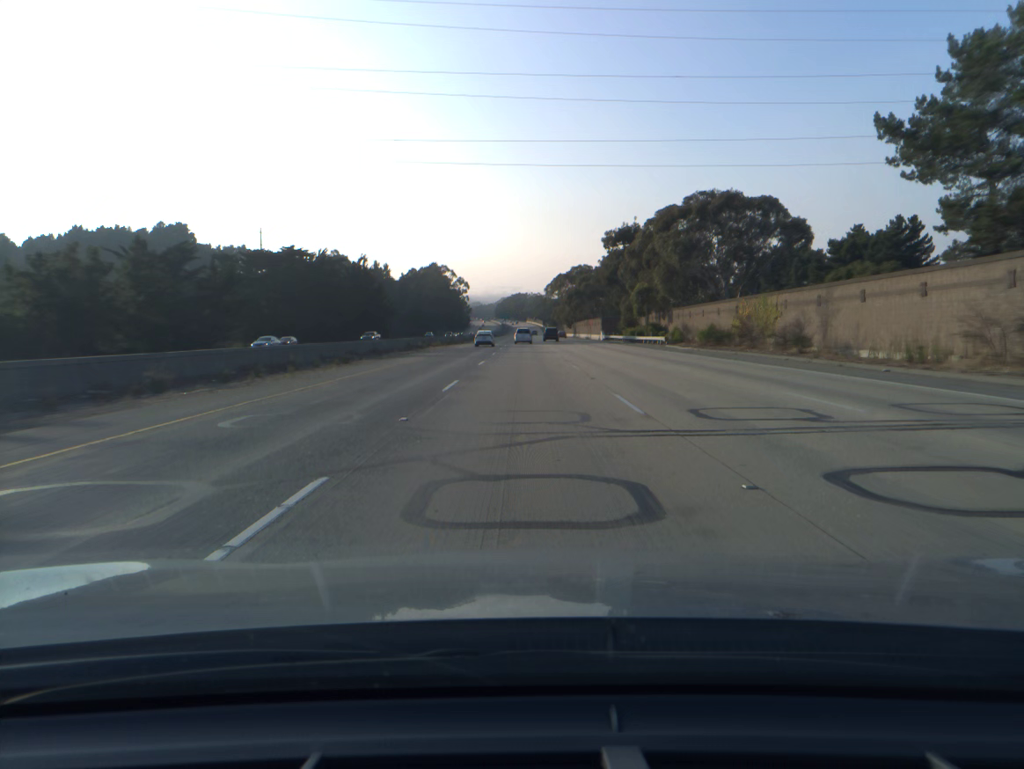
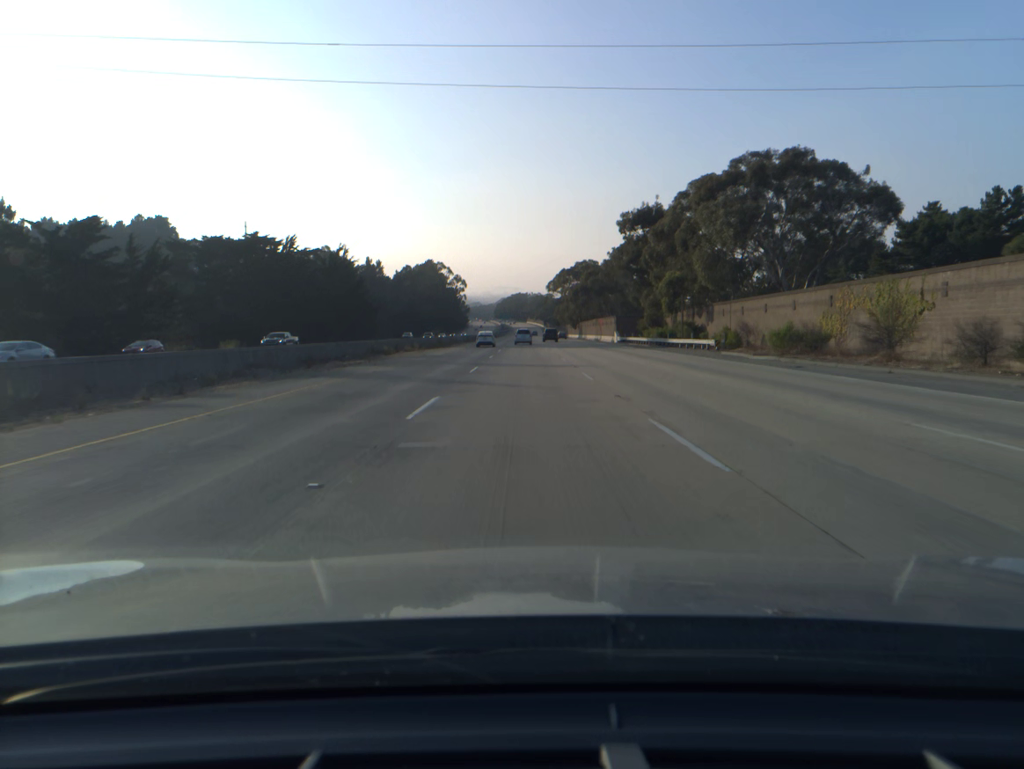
(0.0, +19.9) m; 0°
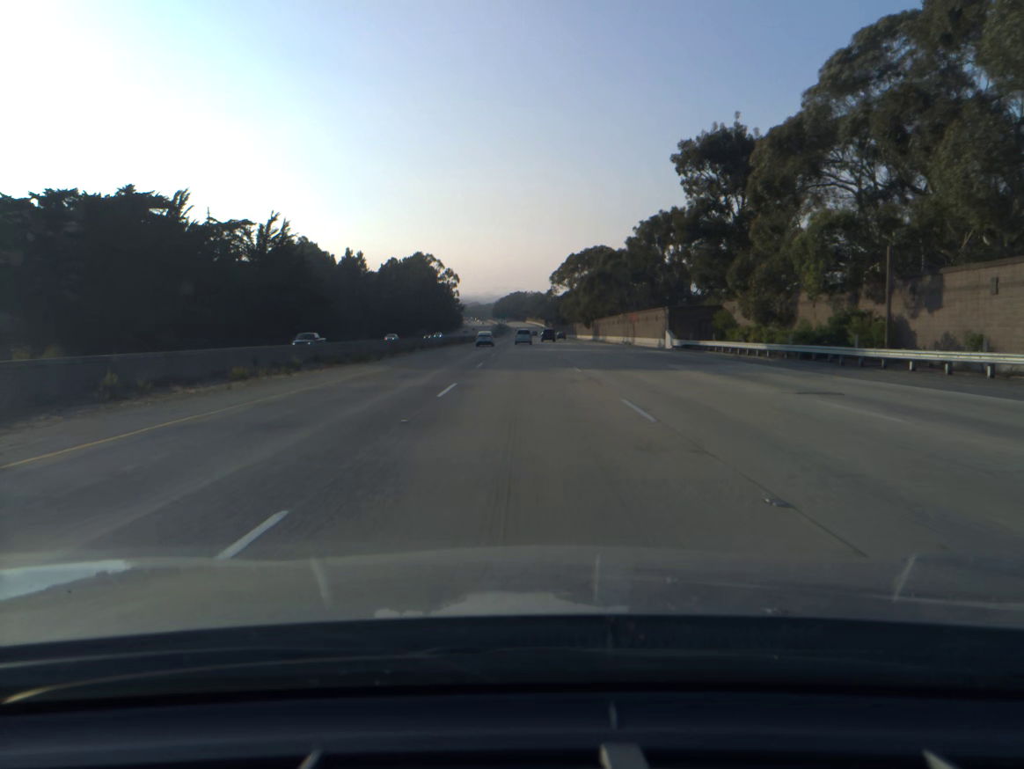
(0.0, +39.9) m; 0°
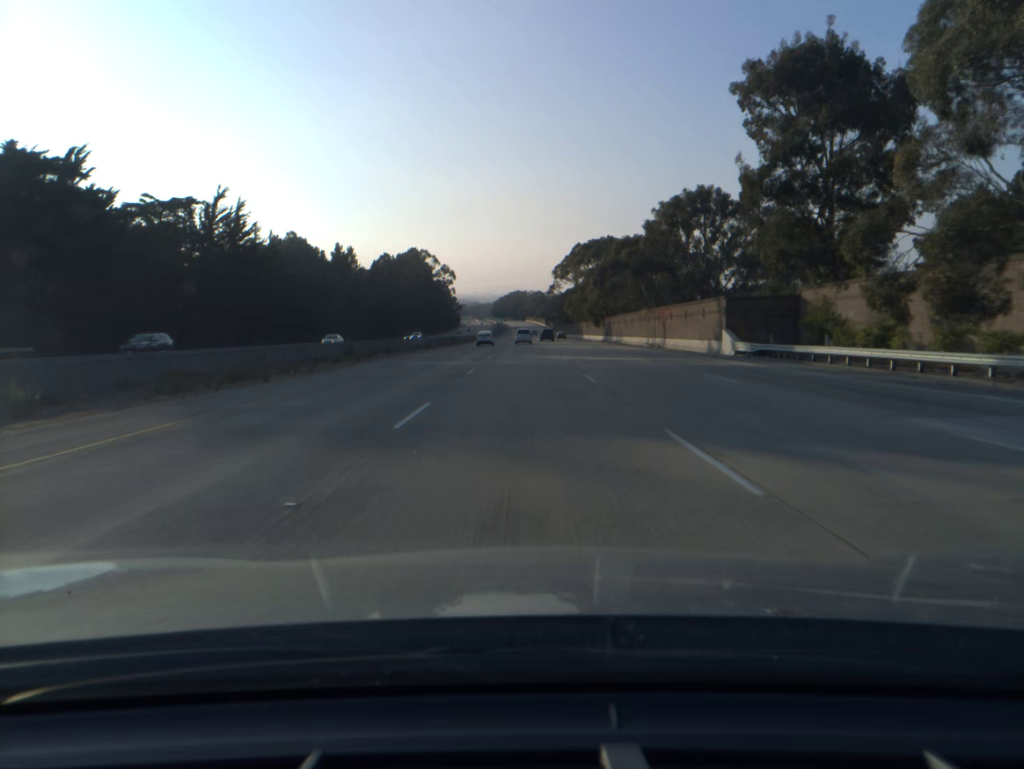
(0.0, +20.0) m; 0°
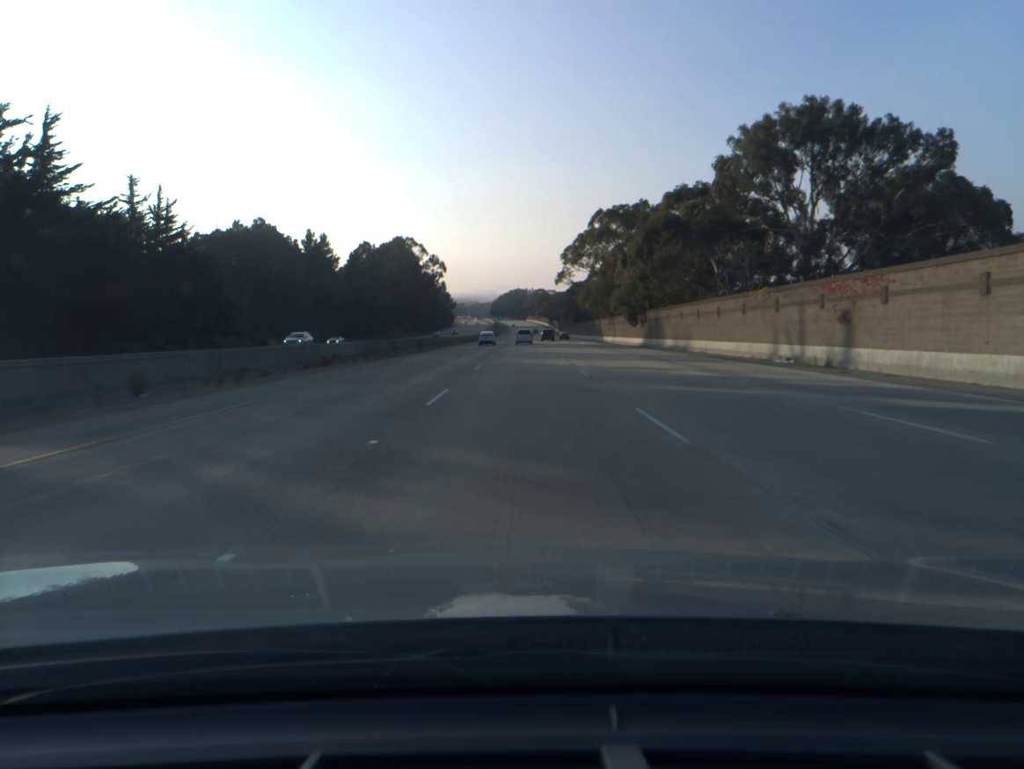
(0.0, +40.0) m; 0°
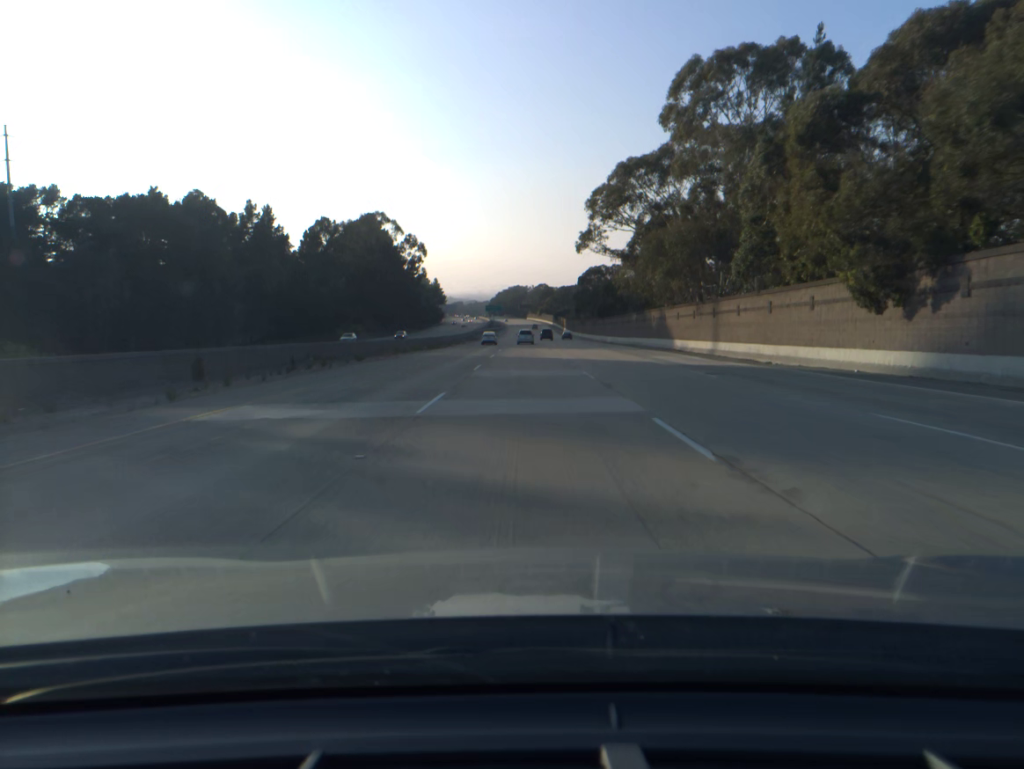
(0.0, +60.0) m; 0°
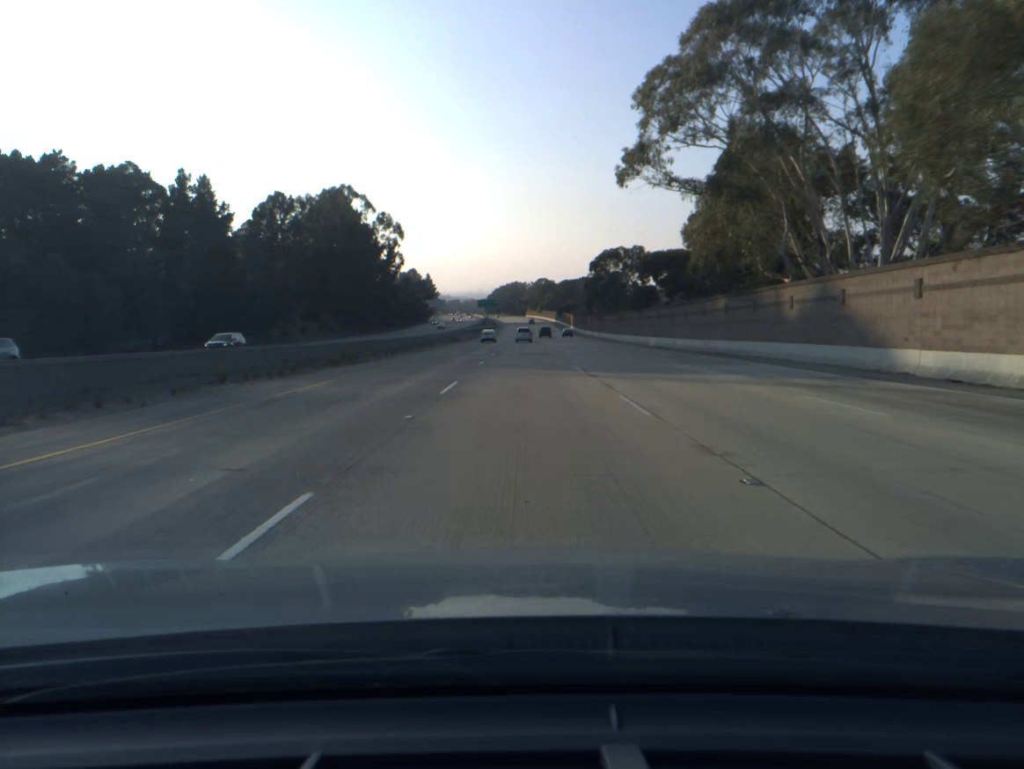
(+0.1, +40.0) m; 0°
